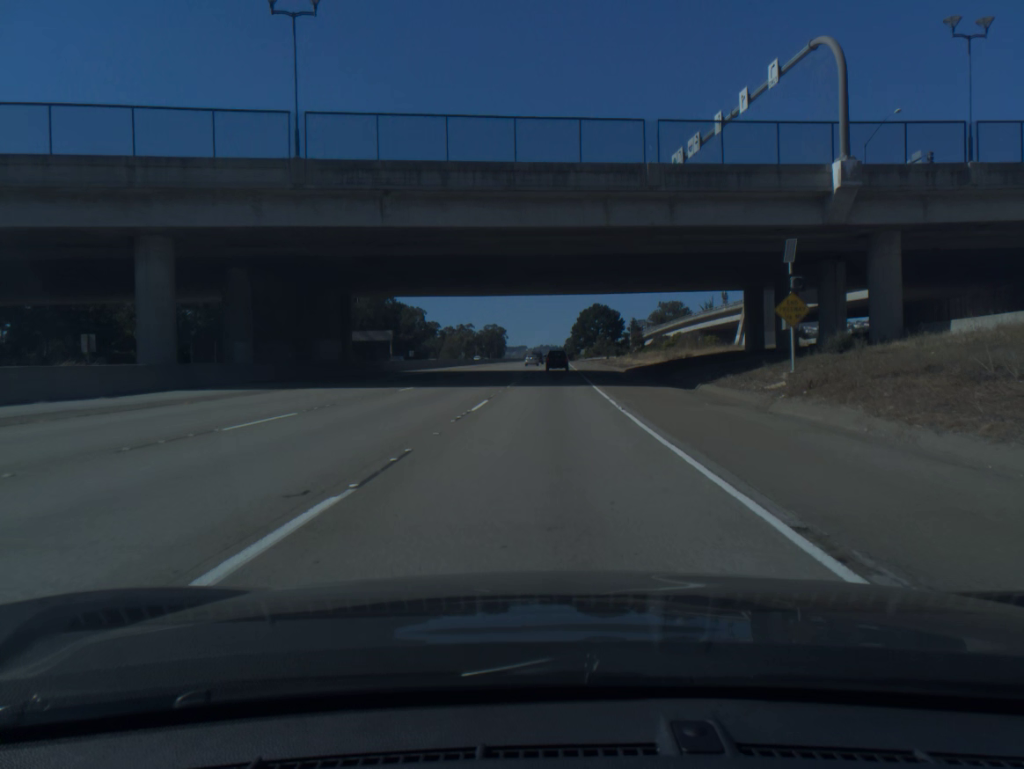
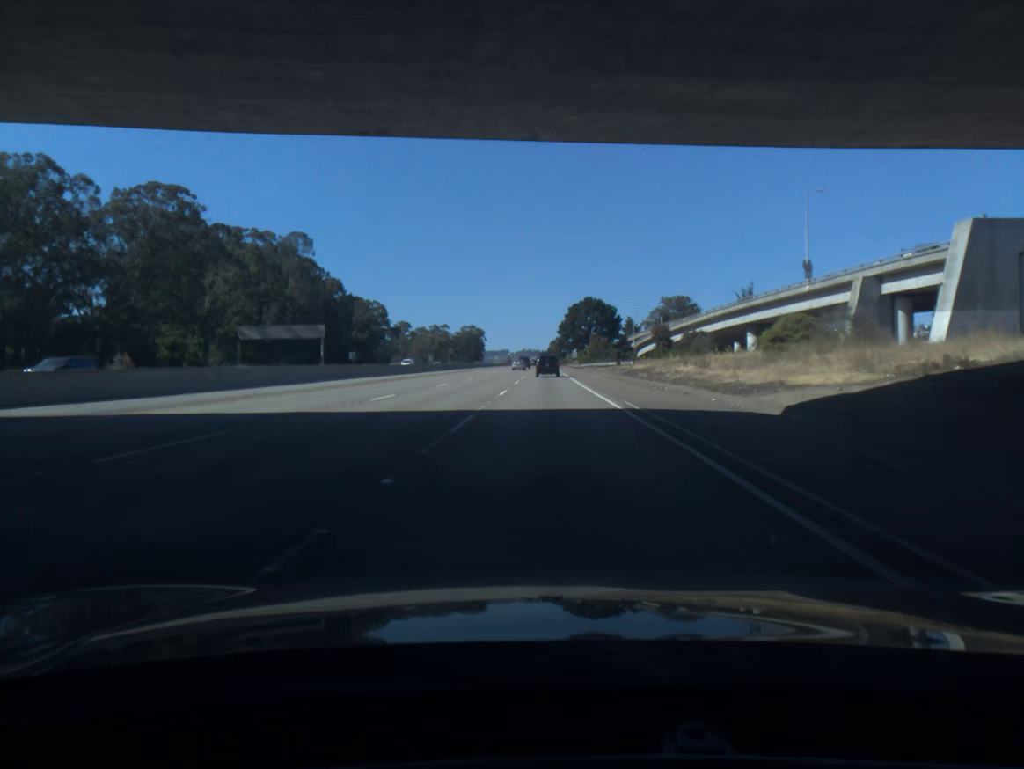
(+0.6, +48.5) m; +1°
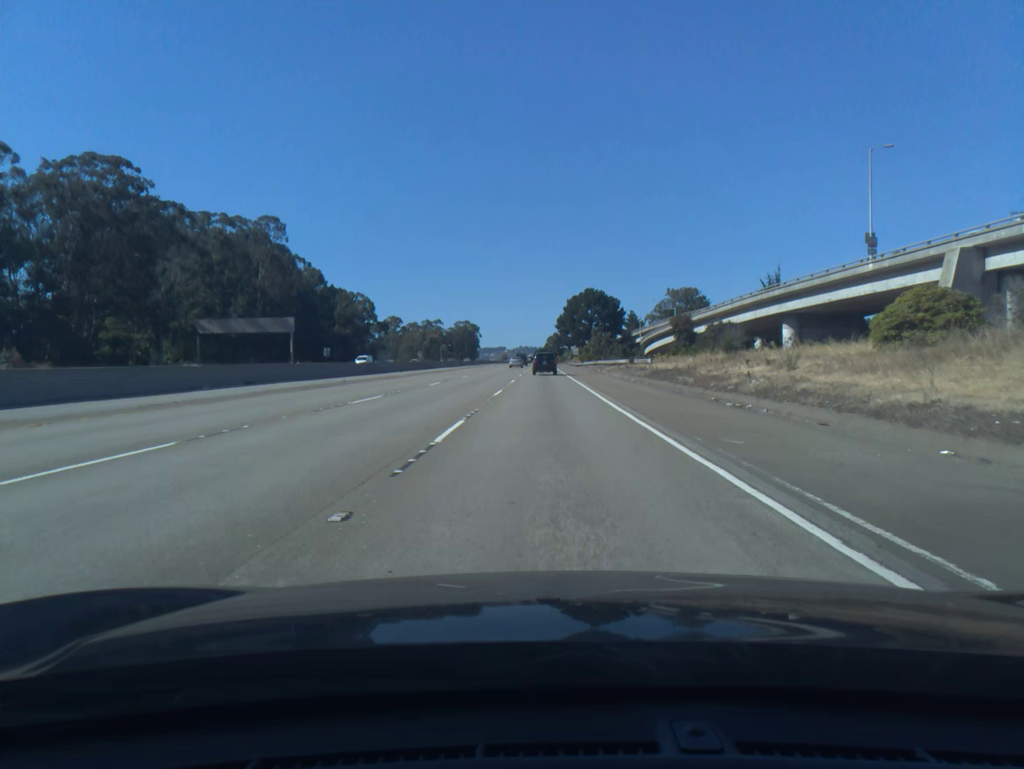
(0.0, +16.0) m; 0°
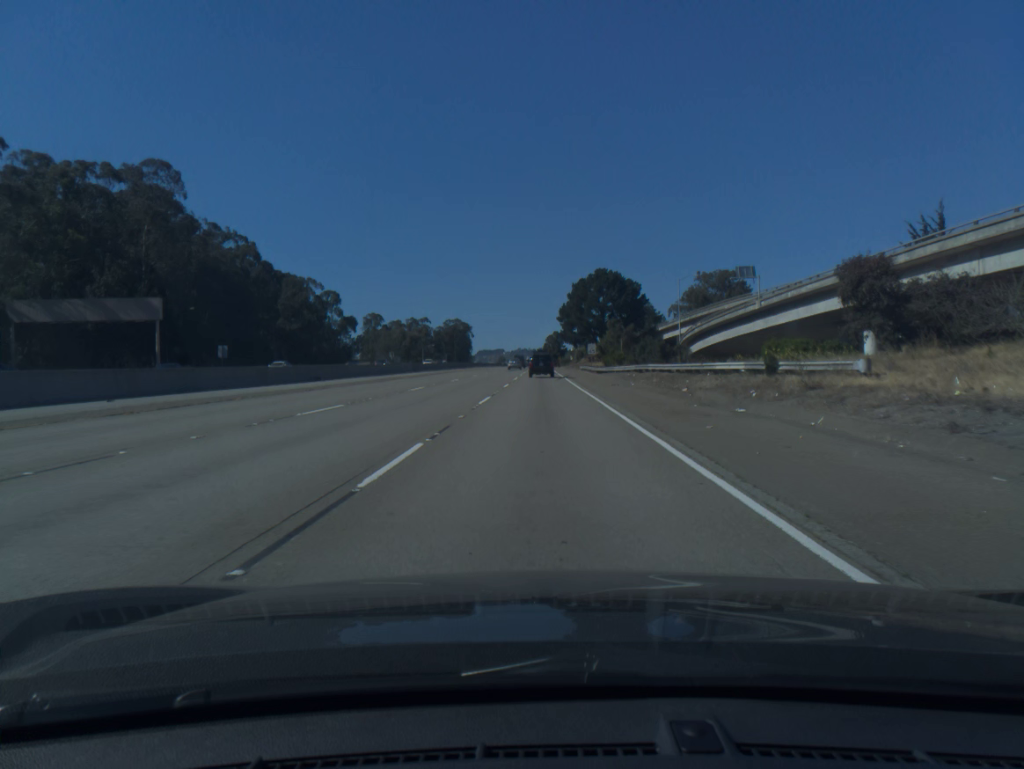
(+0.1, +47.6) m; 0°
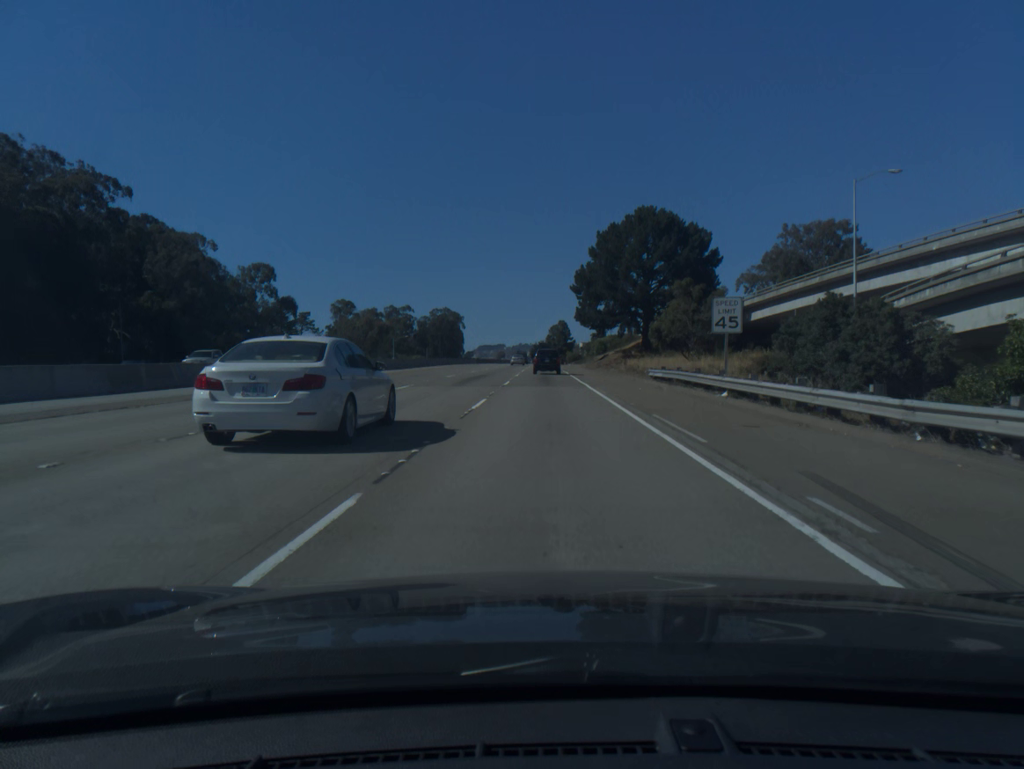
(-0.3, +62.3) m; 0°
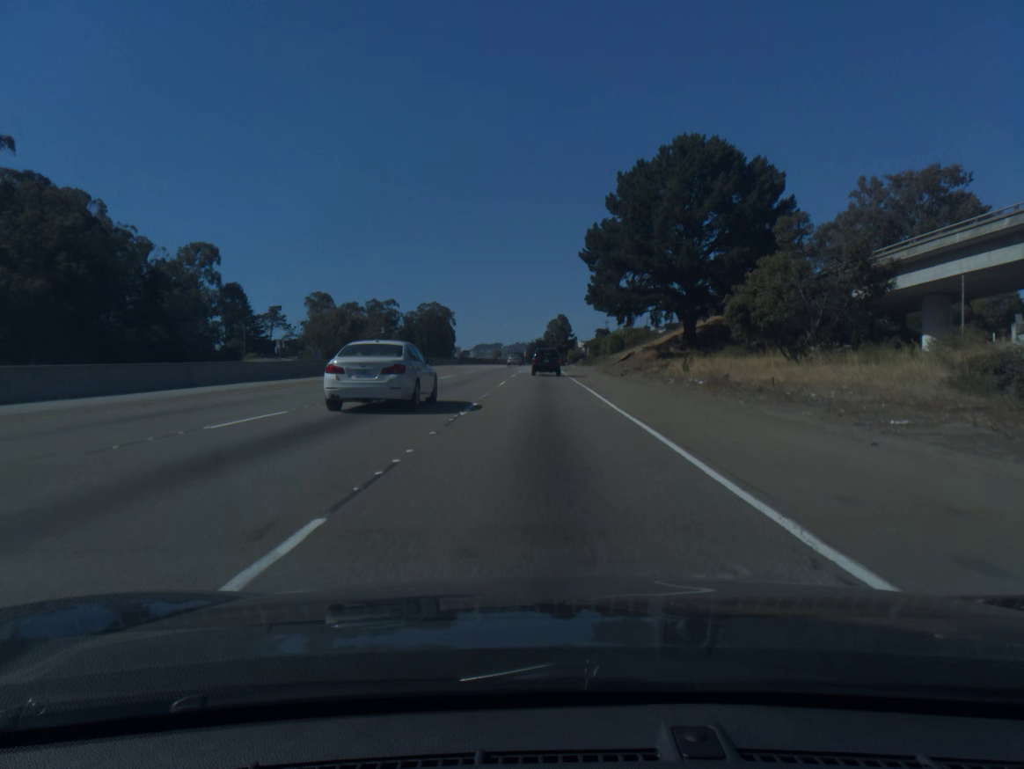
(+0.1, +30.5) m; 0°
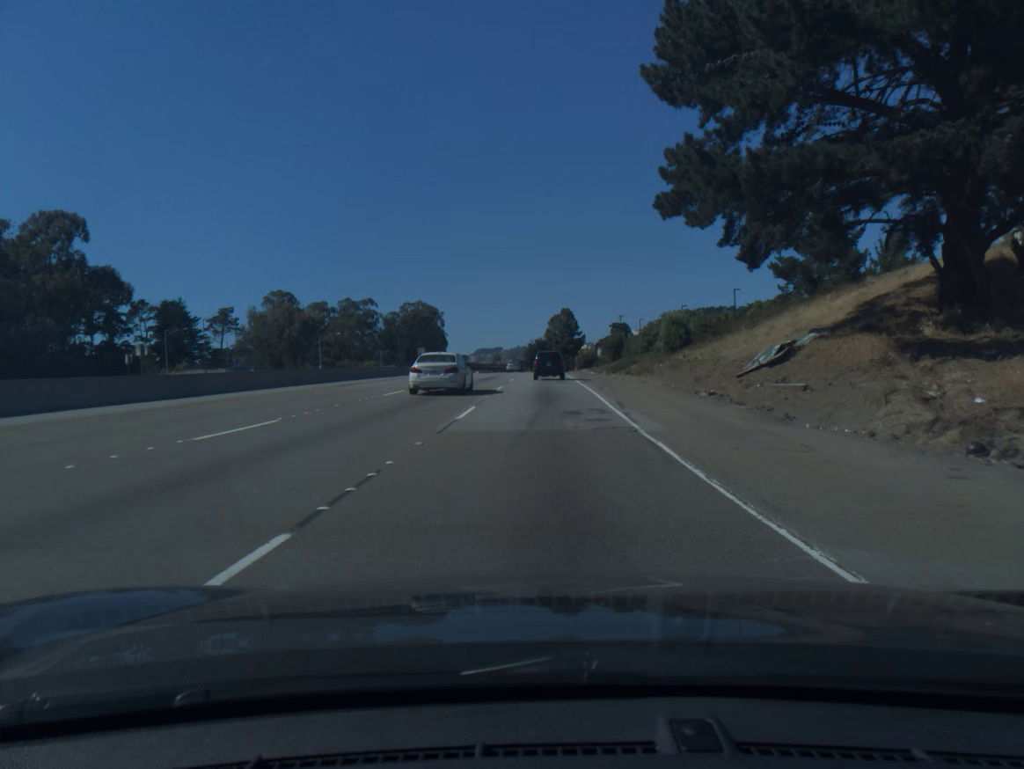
(0.0, +44.7) m; 0°
